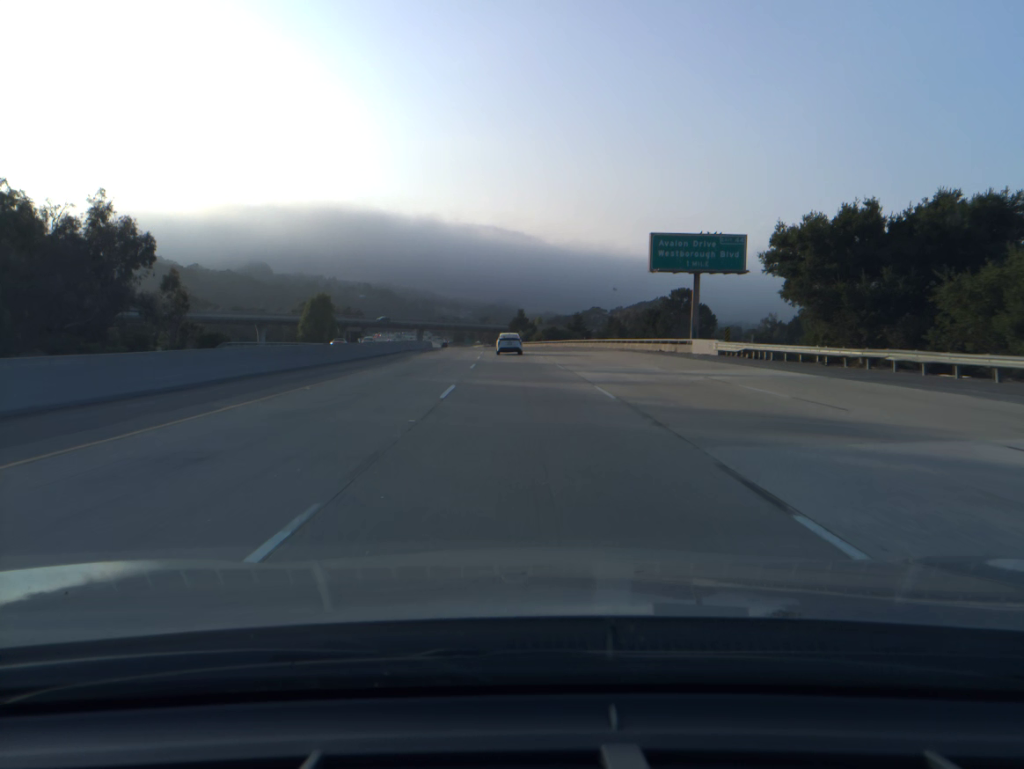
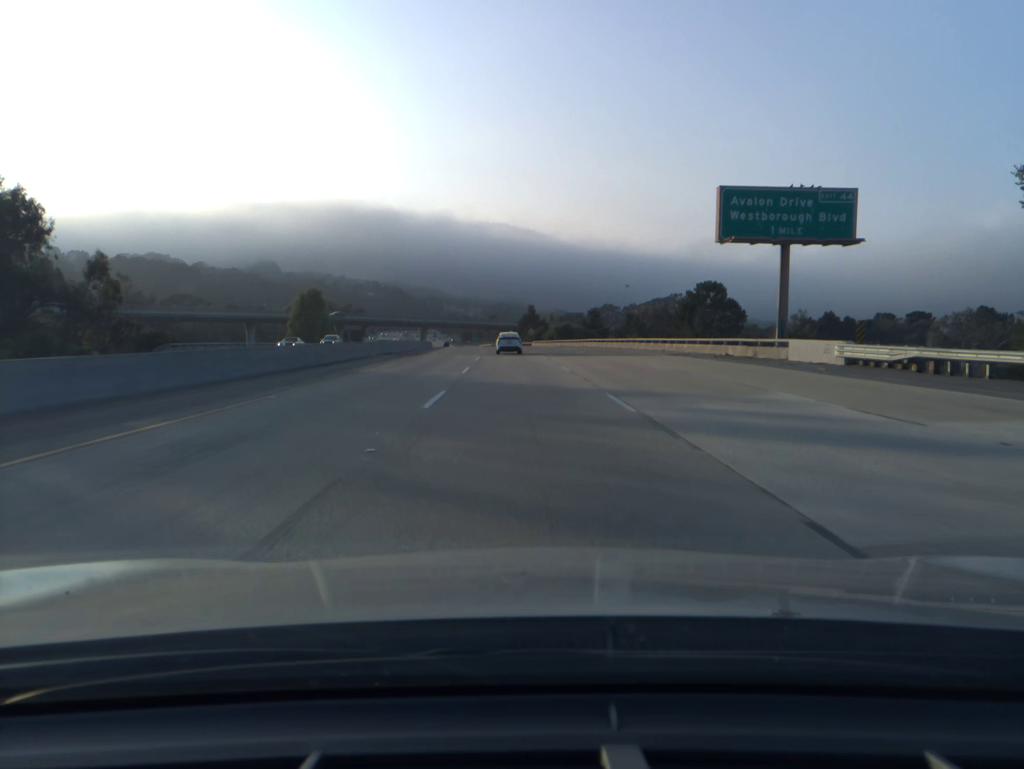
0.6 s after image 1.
(-0.1, +17.5) m; -1°
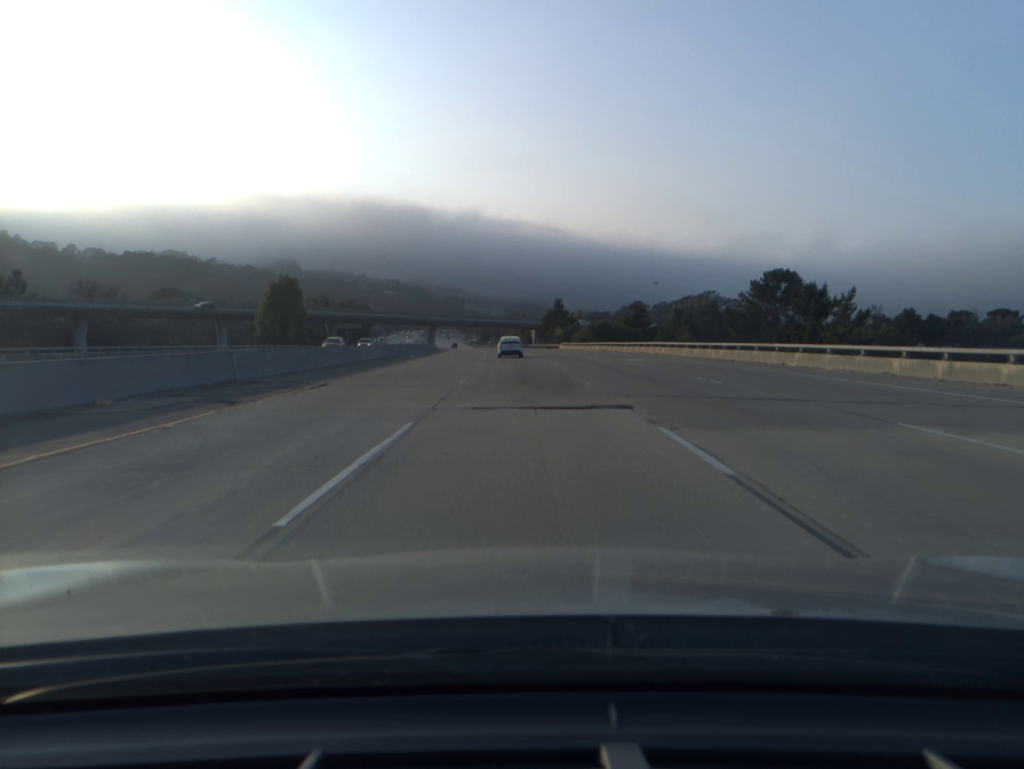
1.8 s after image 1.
(-0.5, +35.0) m; -2°
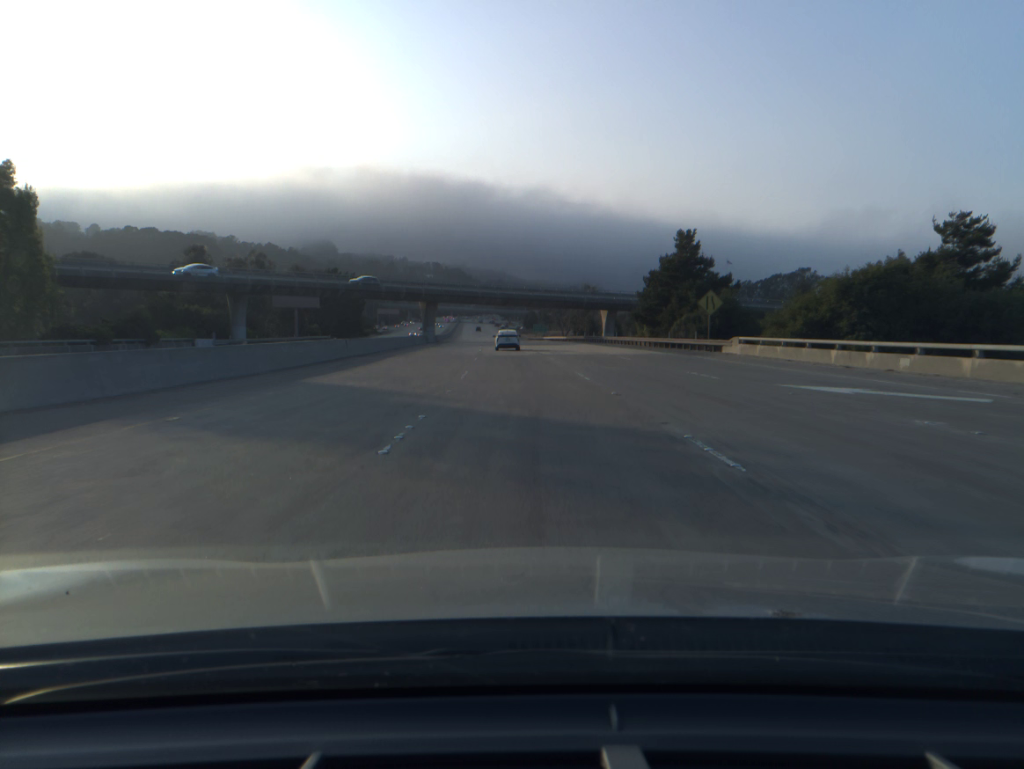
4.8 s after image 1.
(-2.6, +87.7) m; -3°
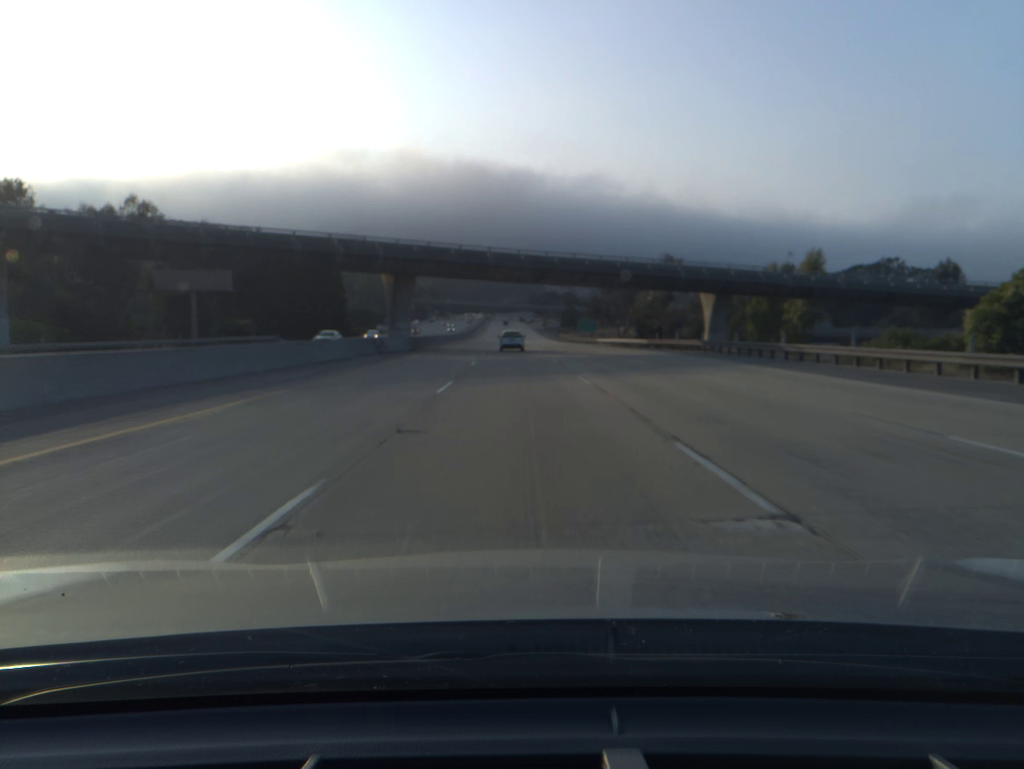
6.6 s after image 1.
(-1.0, +53.0) m; -2°
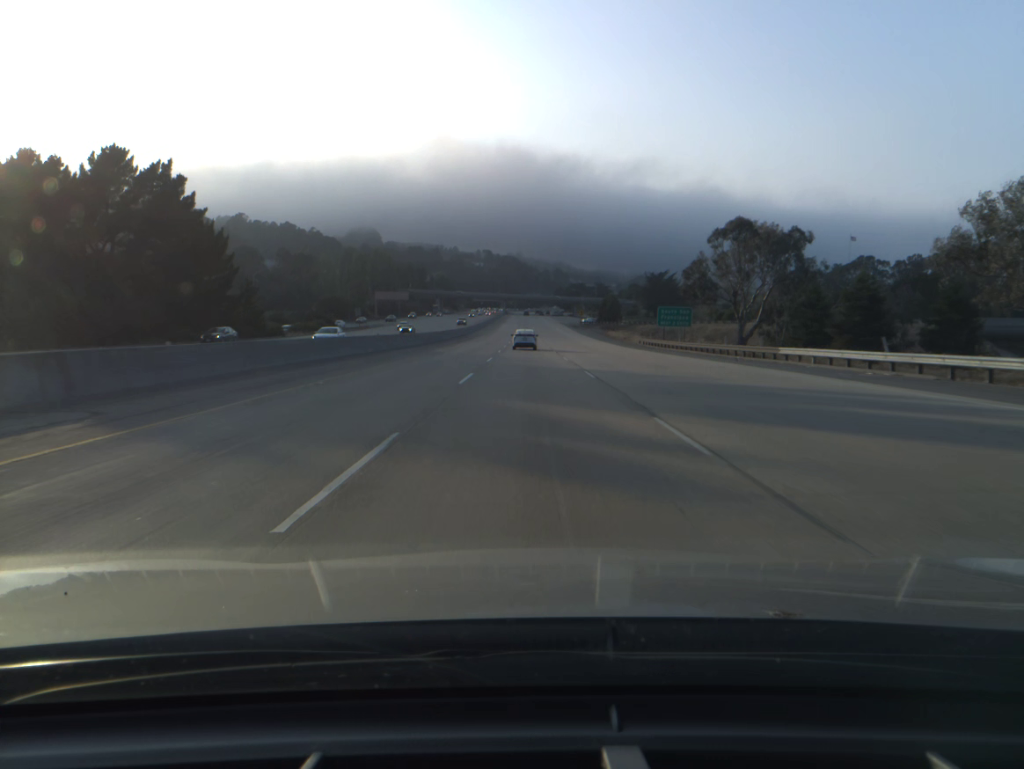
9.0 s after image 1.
(-1.4, +70.5) m; -2°
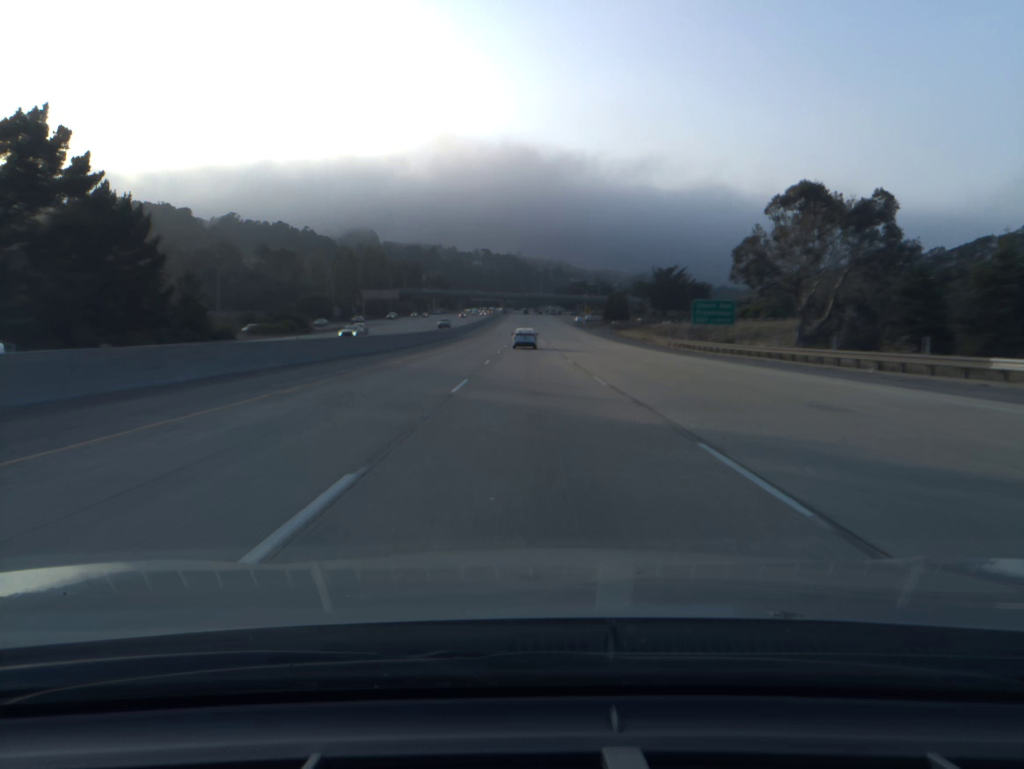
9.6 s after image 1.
(0.0, +17.6) m; 0°
